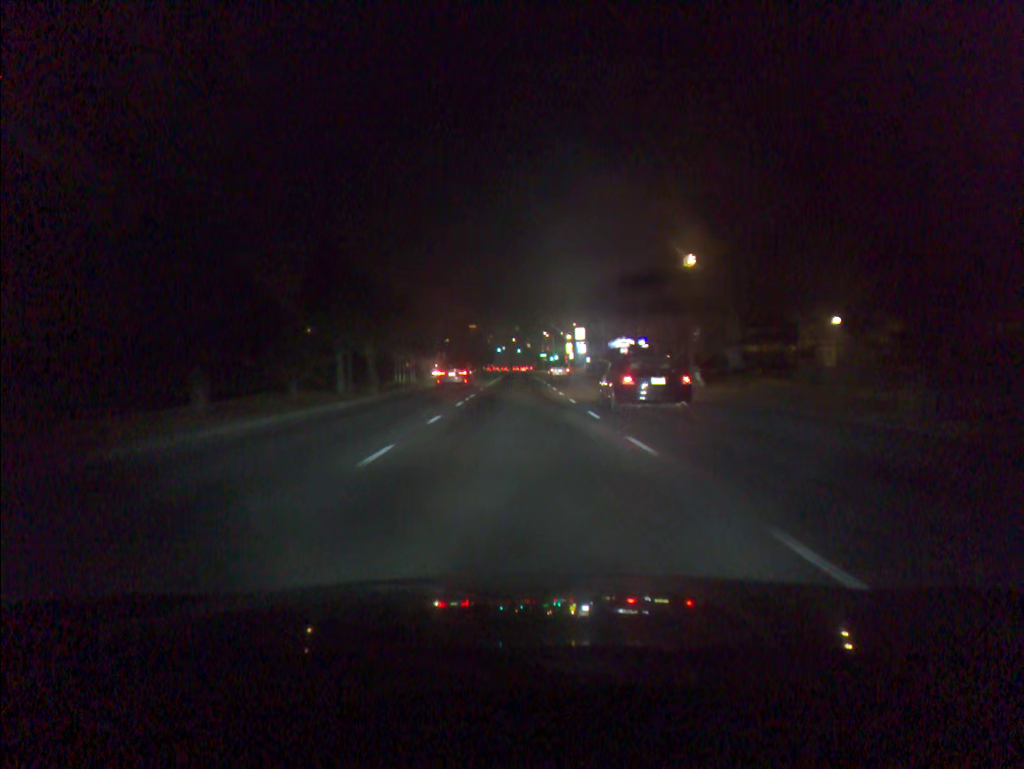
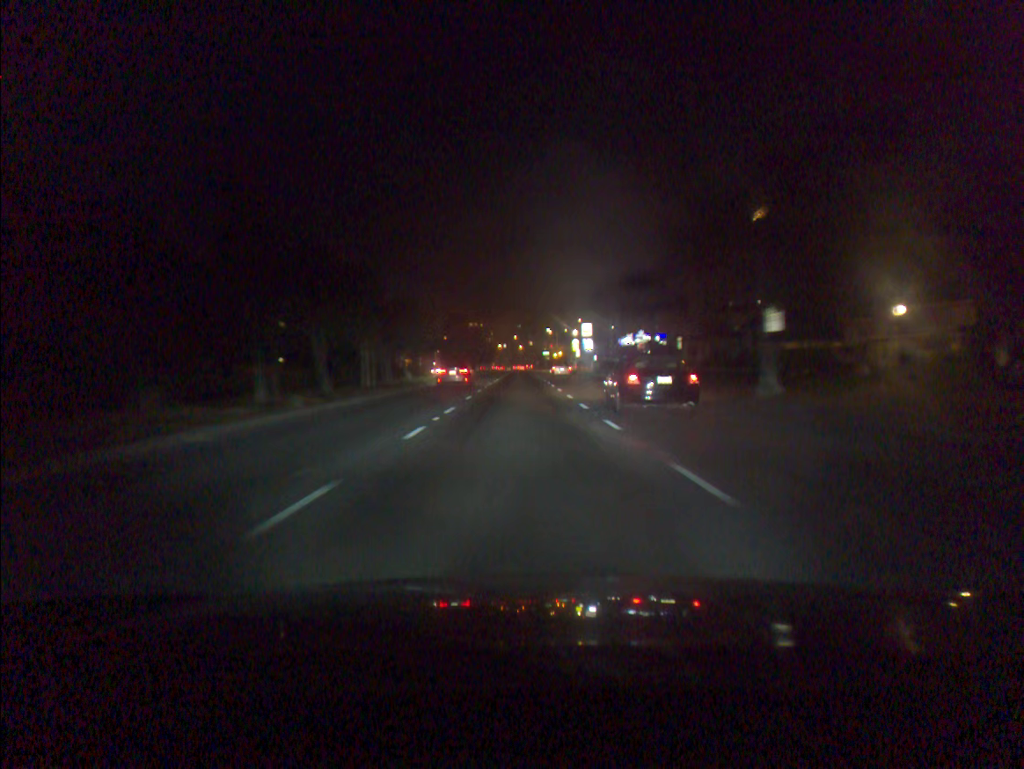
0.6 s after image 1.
(0.0, +10.8) m; 0°
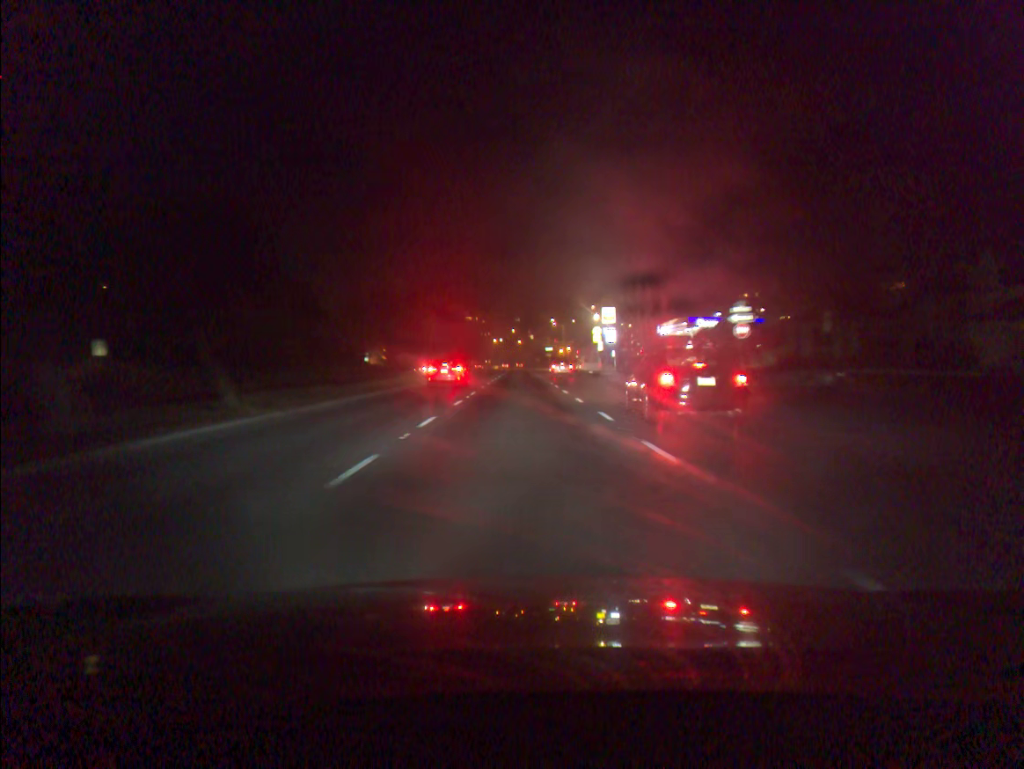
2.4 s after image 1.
(0.0, +33.2) m; 0°
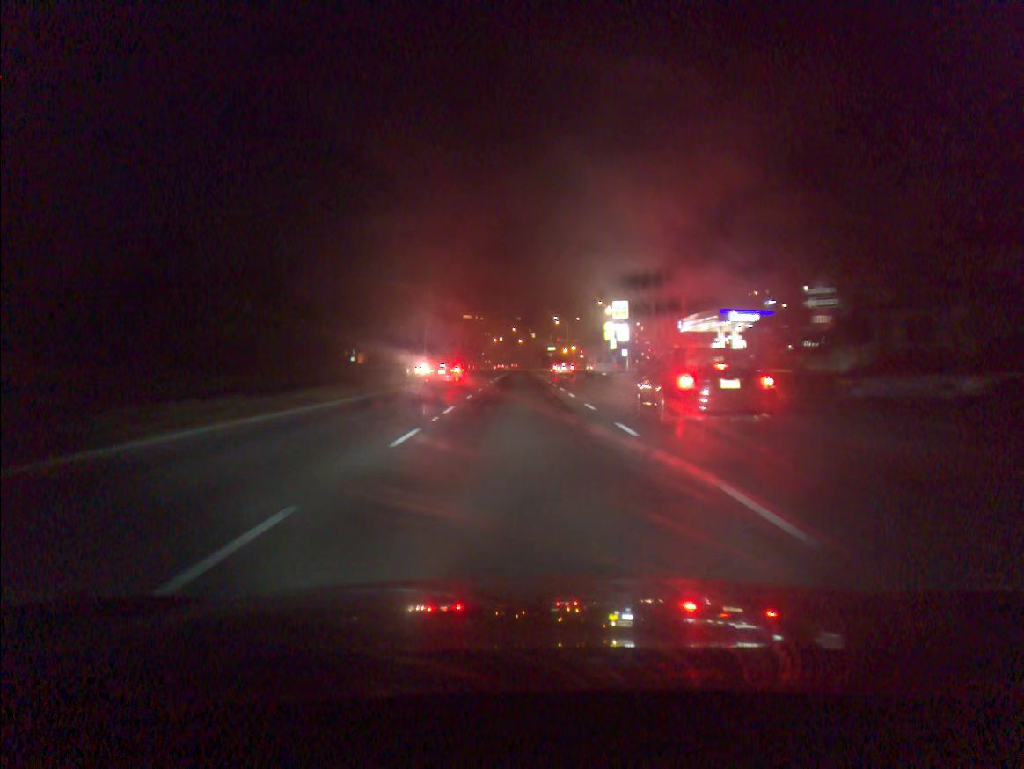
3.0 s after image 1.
(0.0, +10.8) m; 0°
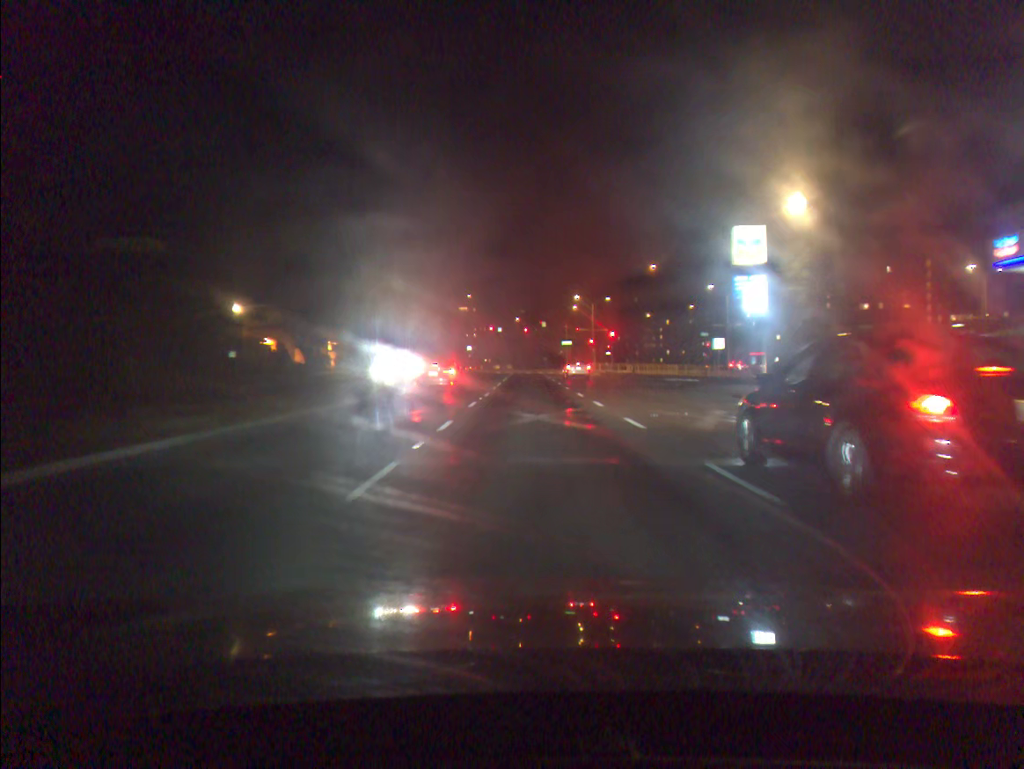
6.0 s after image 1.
(-0.2, +49.0) m; 0°
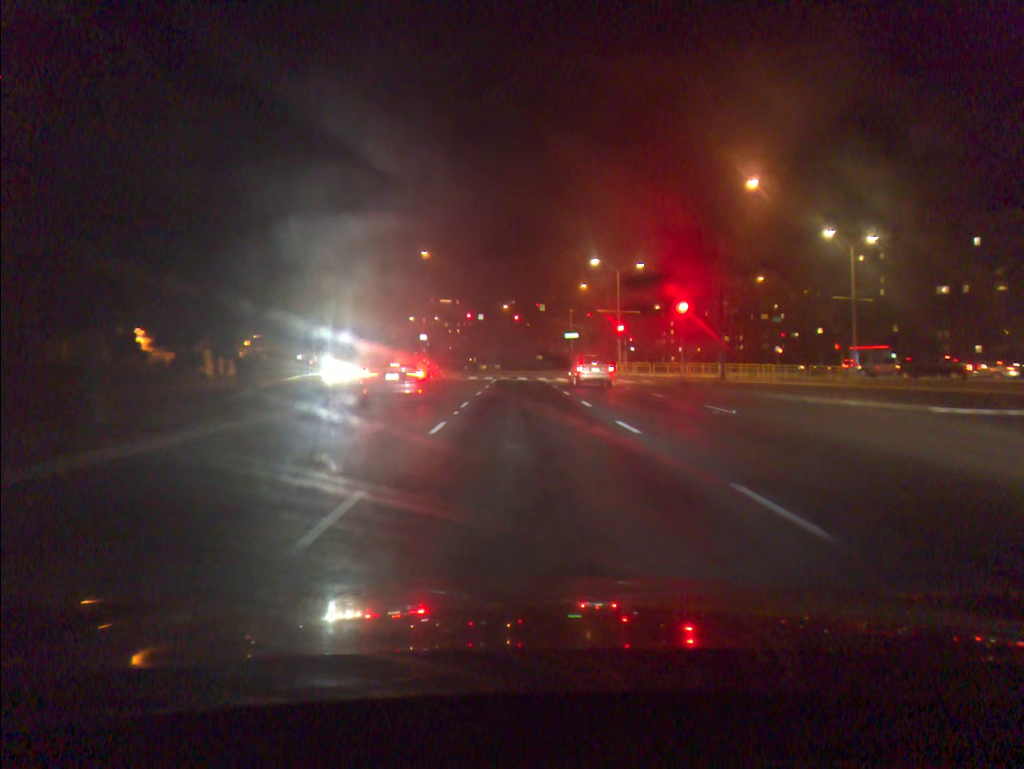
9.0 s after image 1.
(+0.2, +39.2) m; +1°
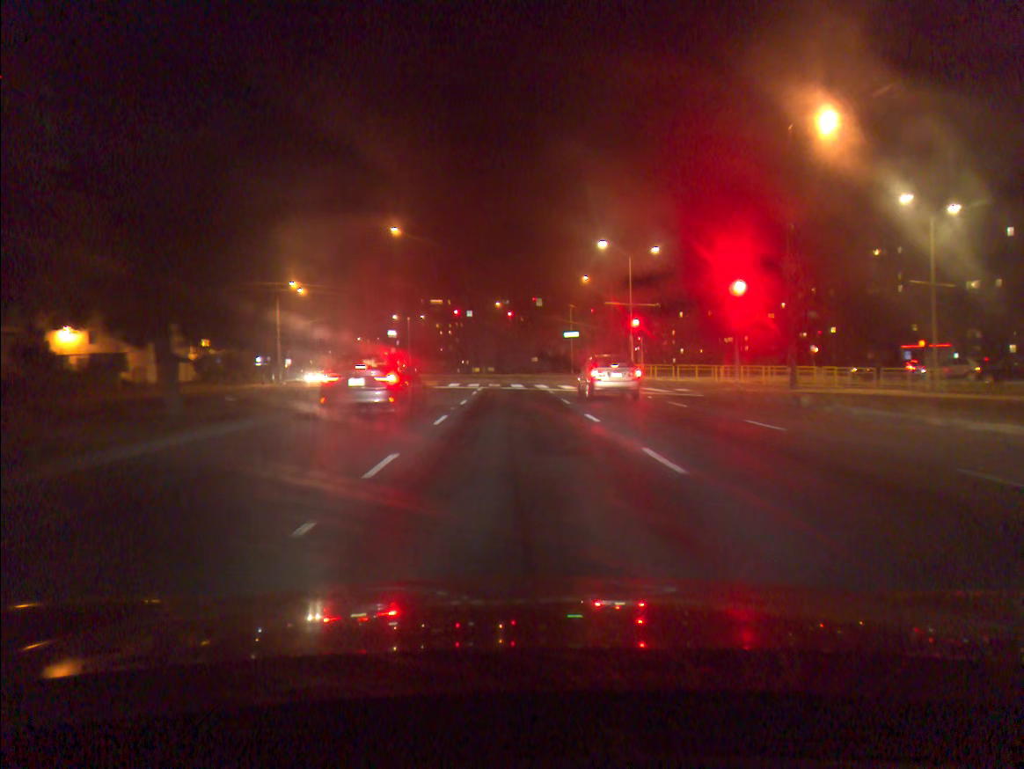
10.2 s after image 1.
(0.0, +12.3) m; +1°
